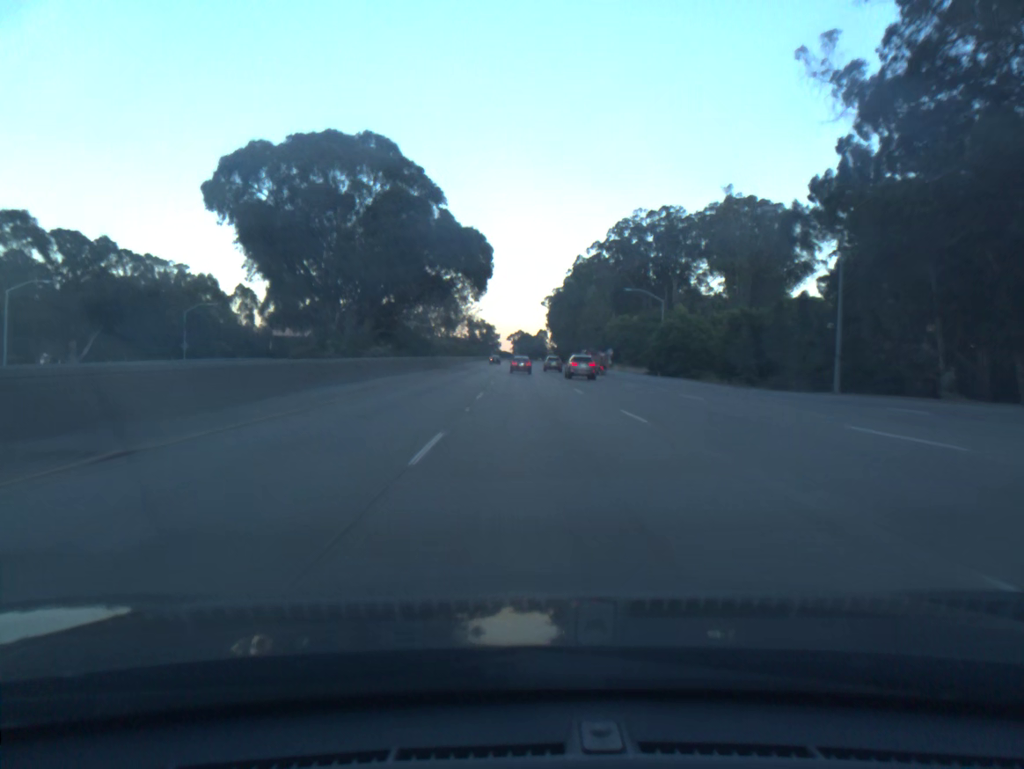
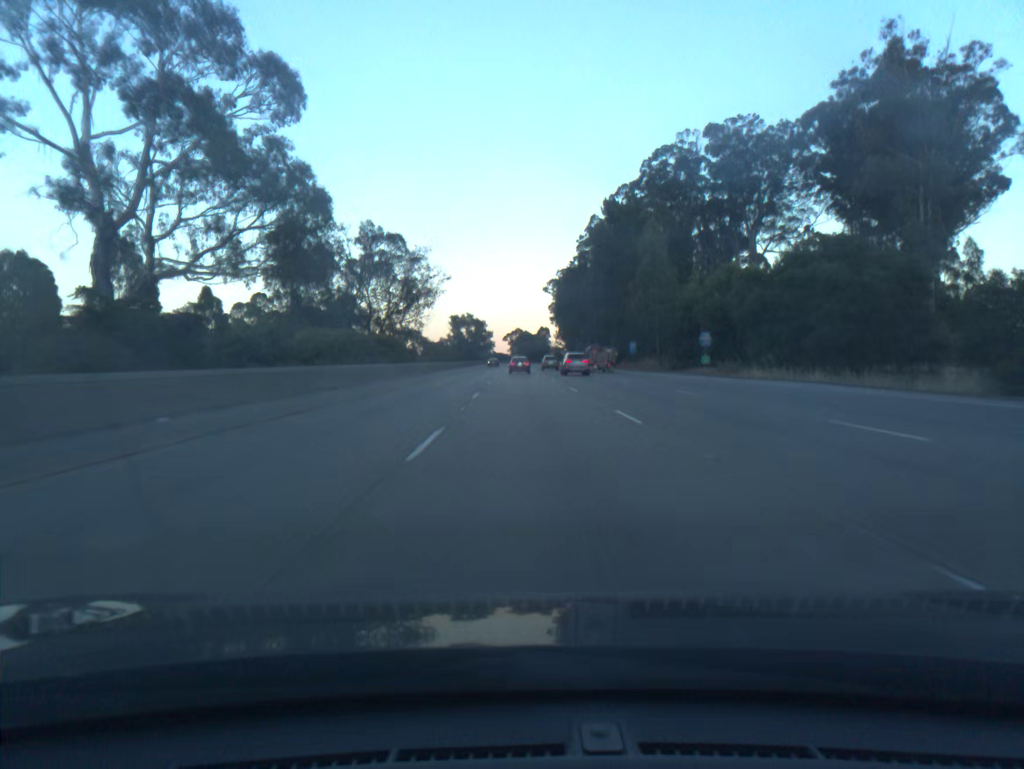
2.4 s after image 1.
(-0.4, +72.6) m; 0°
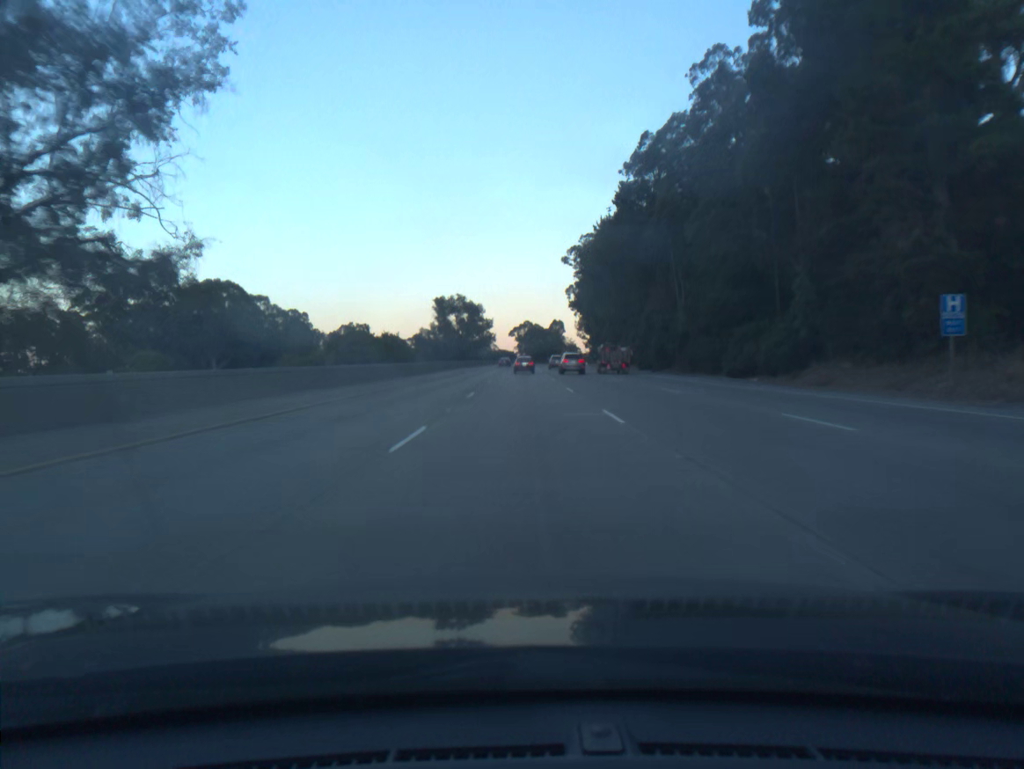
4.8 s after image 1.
(-0.2, +72.9) m; -1°
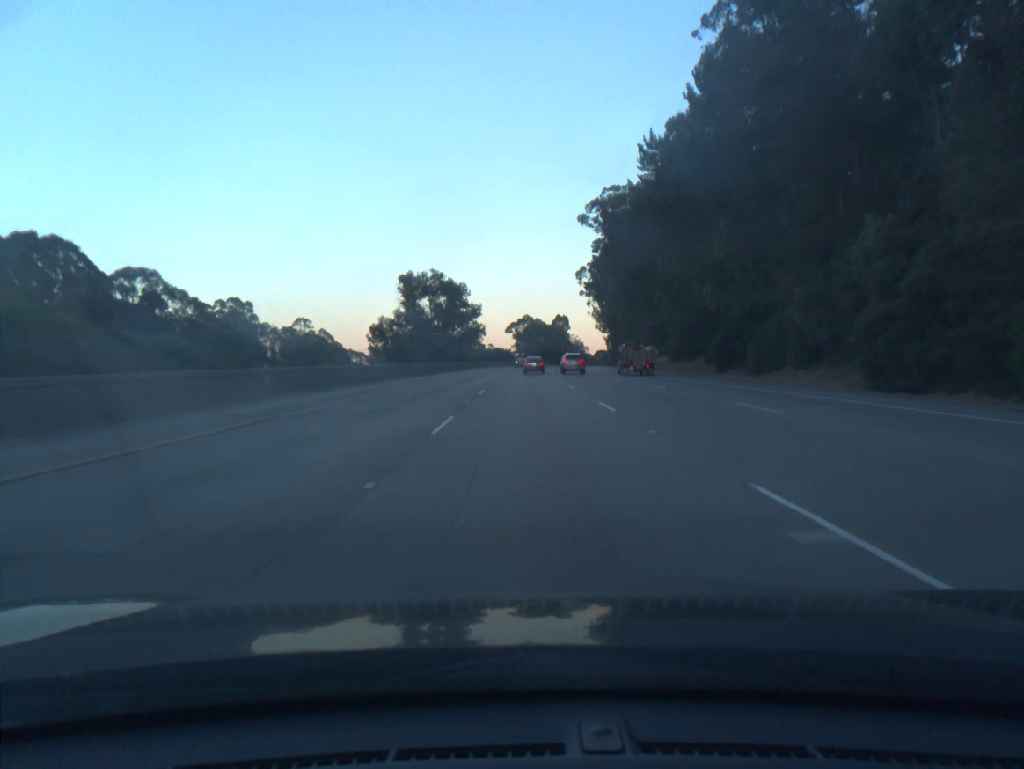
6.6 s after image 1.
(-0.1, +54.9) m; 0°
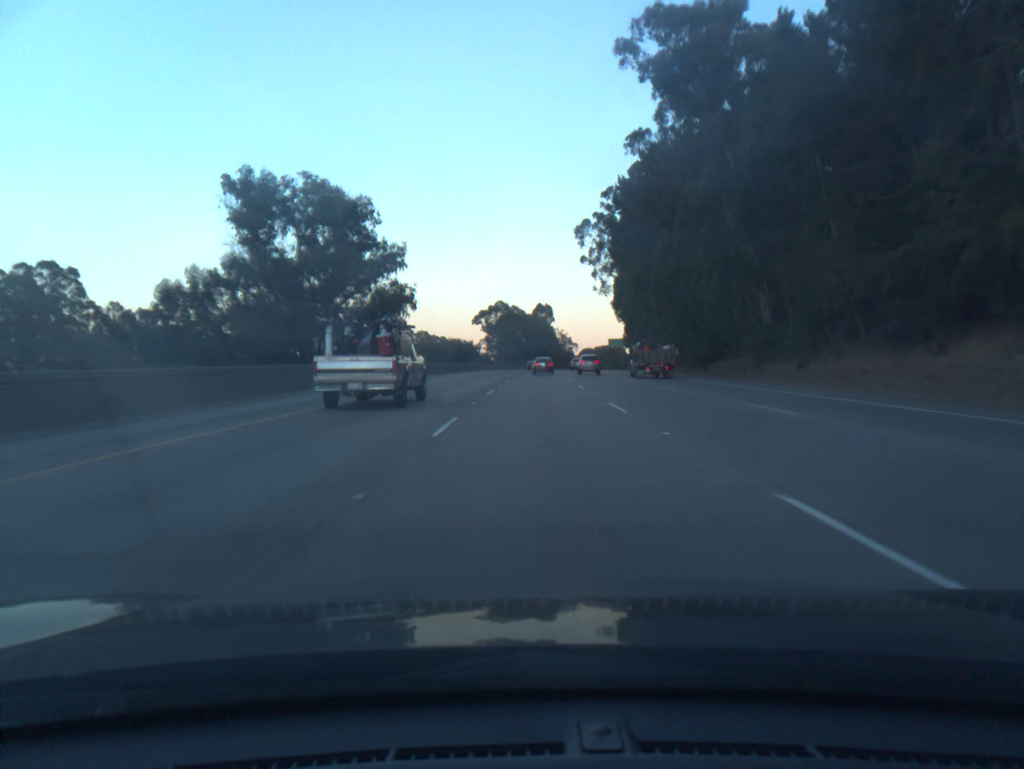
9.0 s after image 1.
(+0.8, +73.4) m; +2°
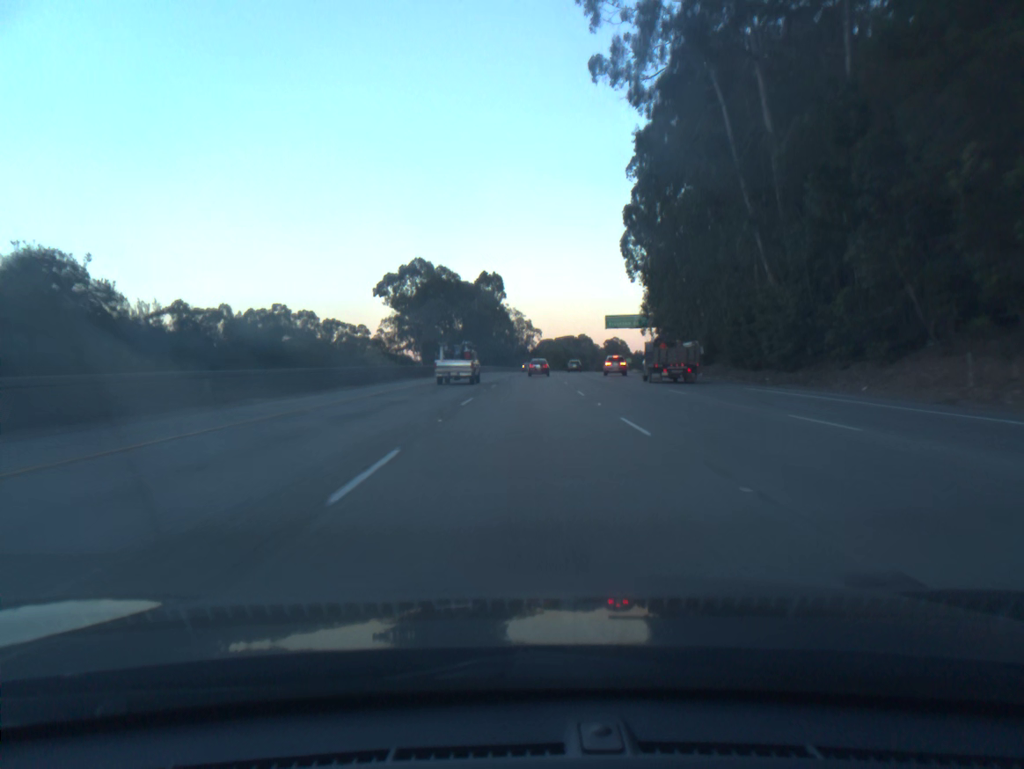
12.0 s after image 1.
(+3.3, +92.7) m; +4°
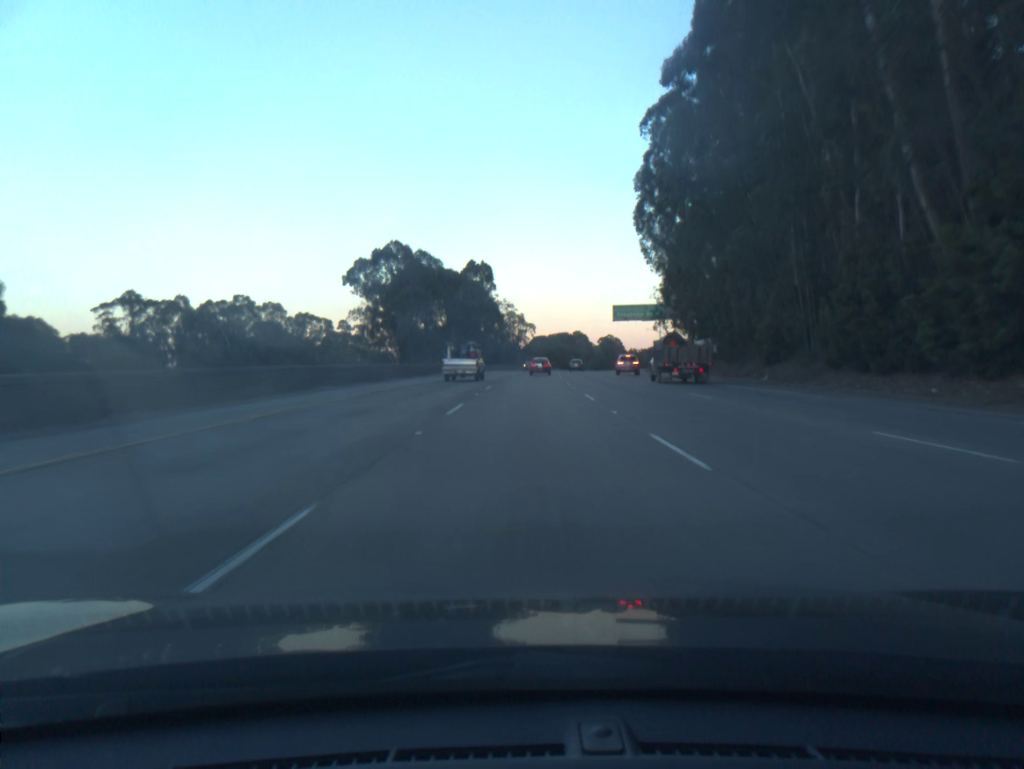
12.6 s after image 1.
(+0.1, +18.7) m; +1°
